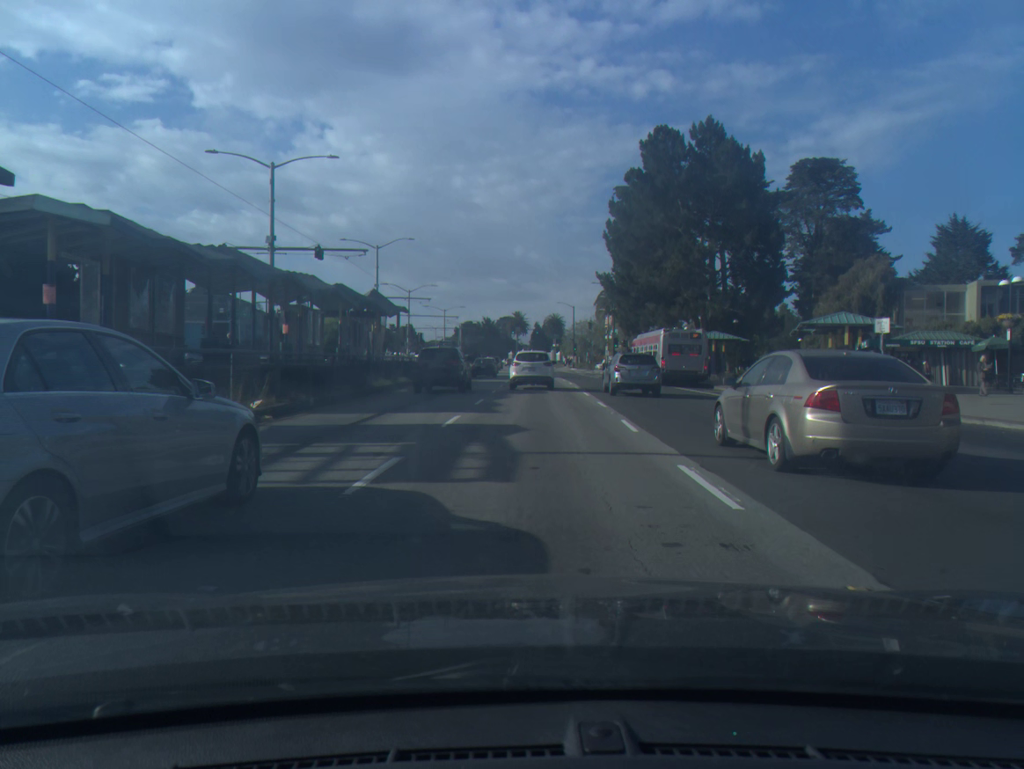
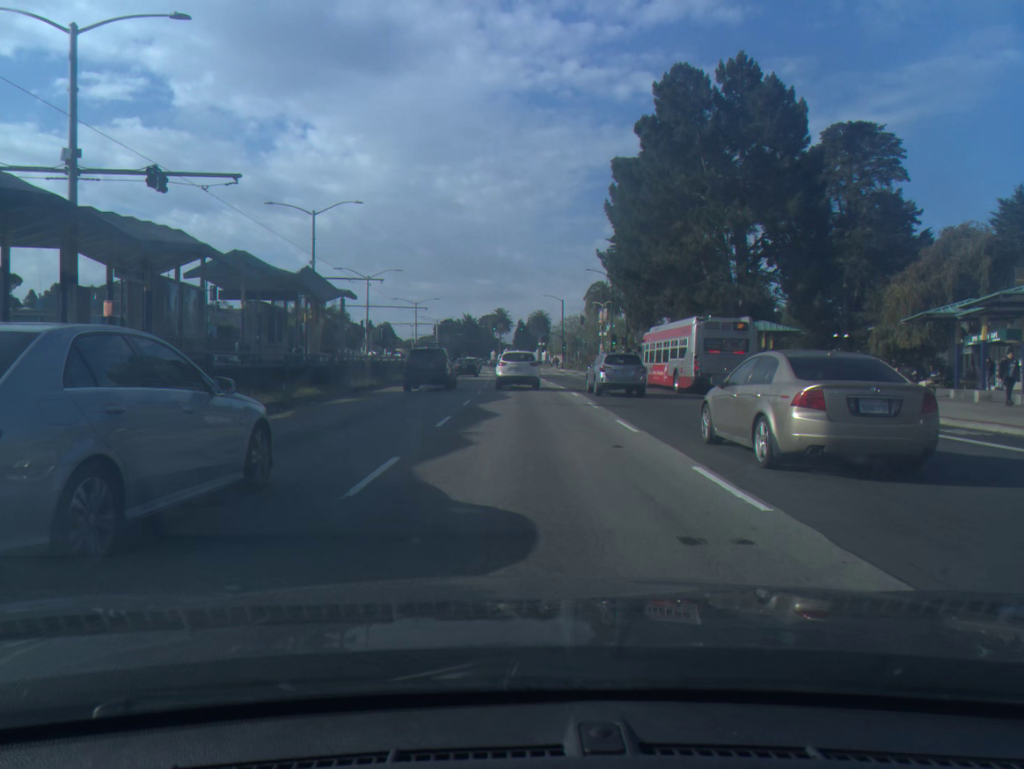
(+0.2, +14.8) m; +1°
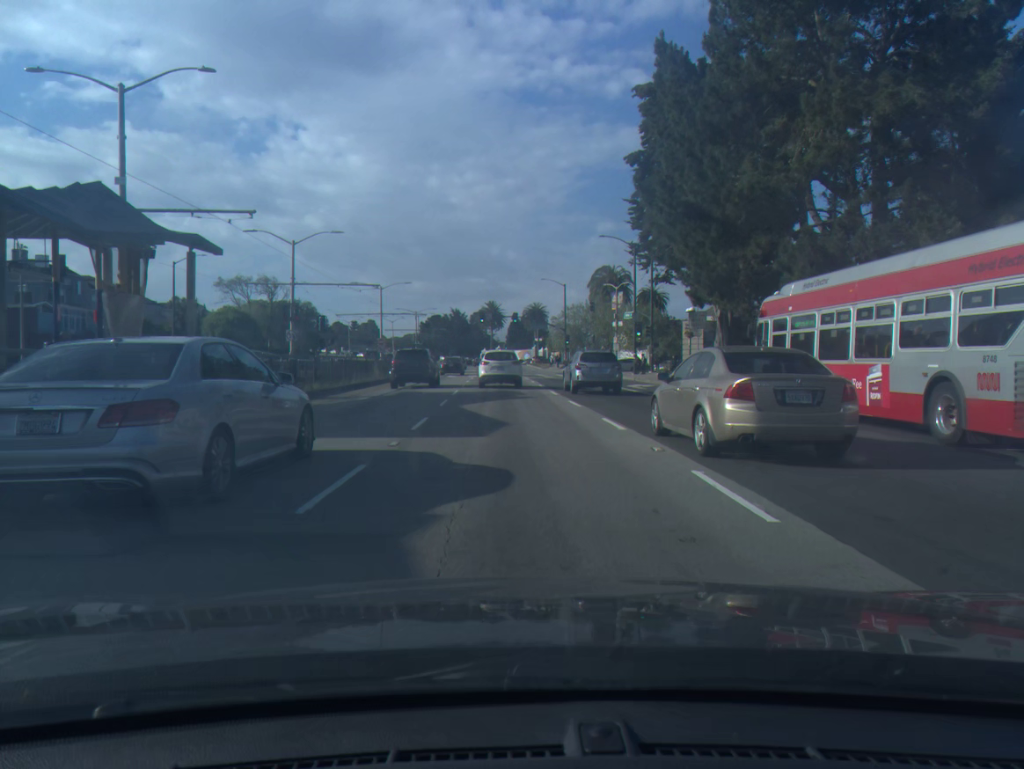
(+0.2, +22.6) m; 0°
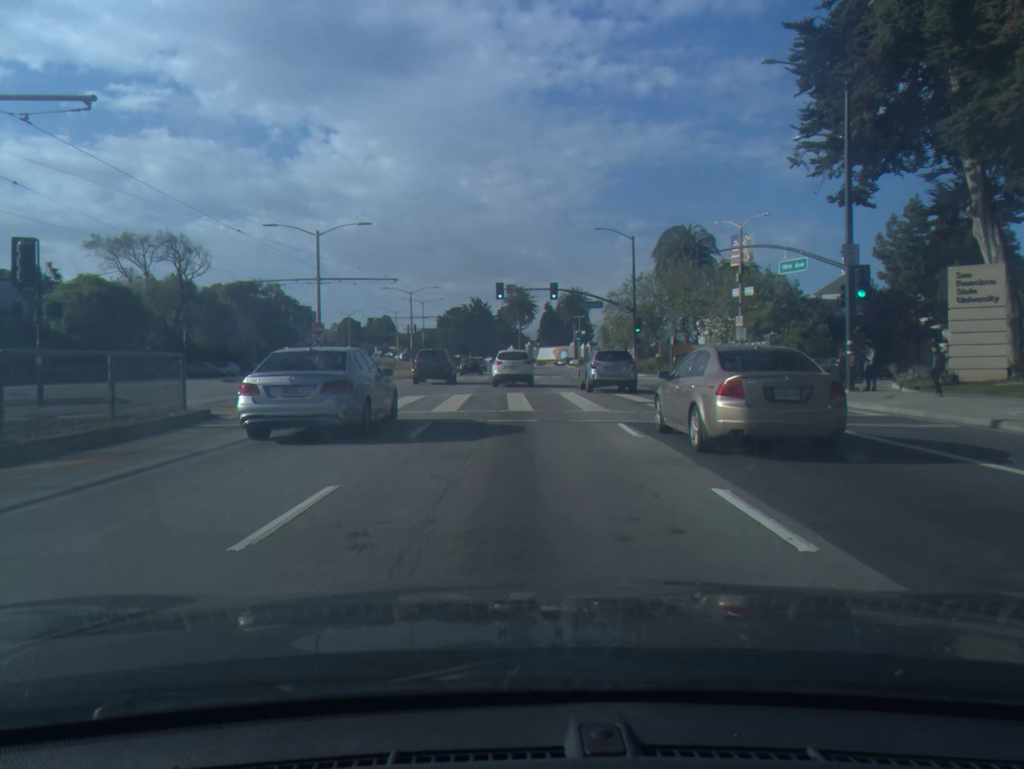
(-0.8, +38.1) m; -2°
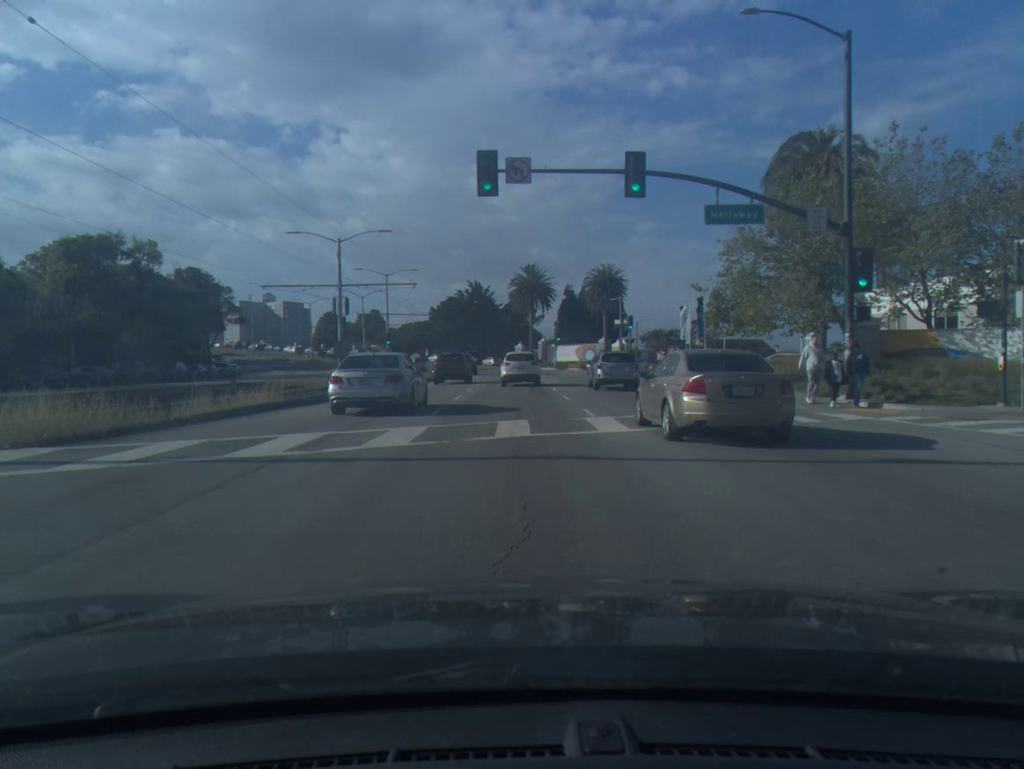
(-0.3, +39.4) m; -1°
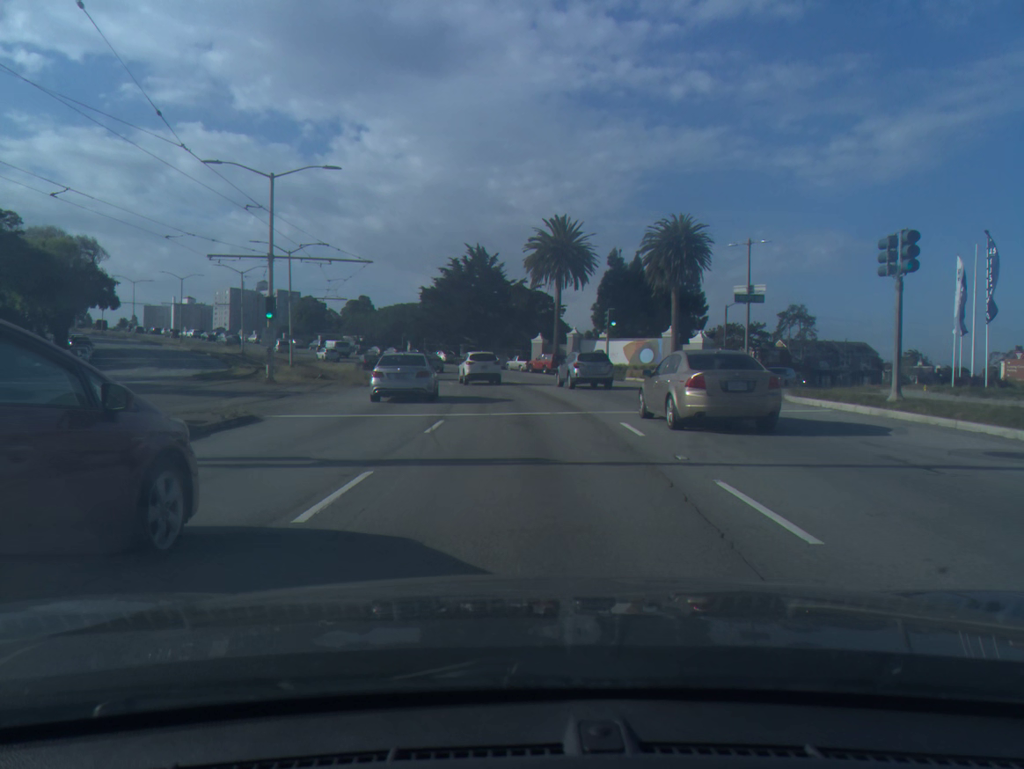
(-0.5, +41.1) m; -1°
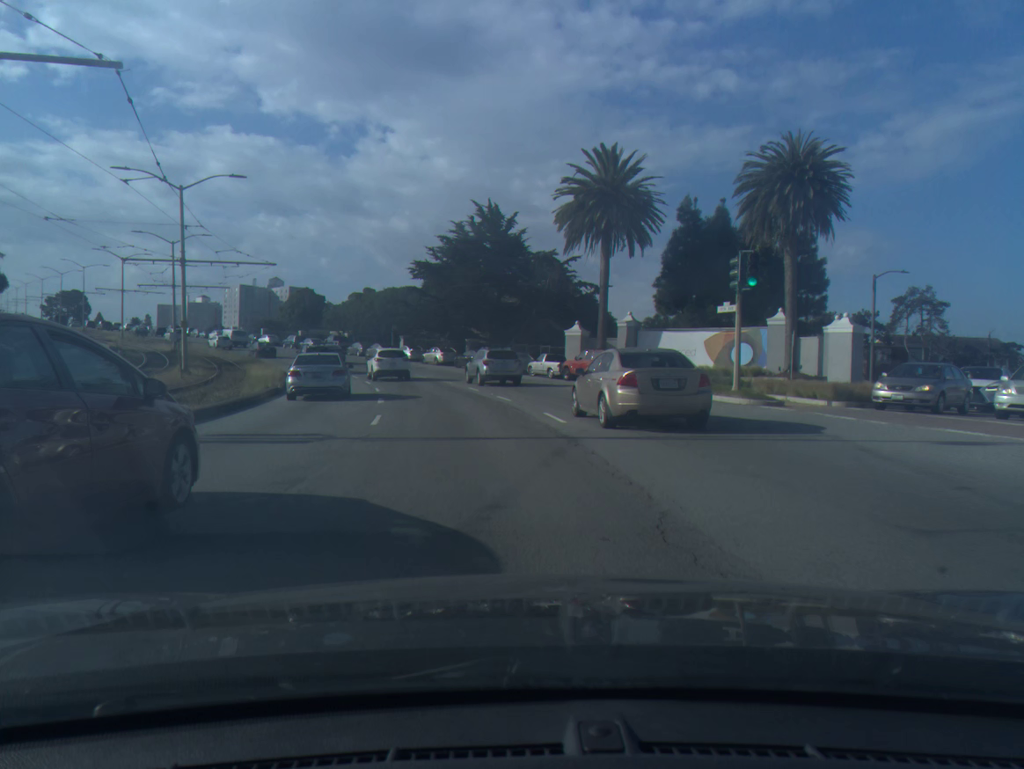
(-0.2, +25.9) m; -2°
